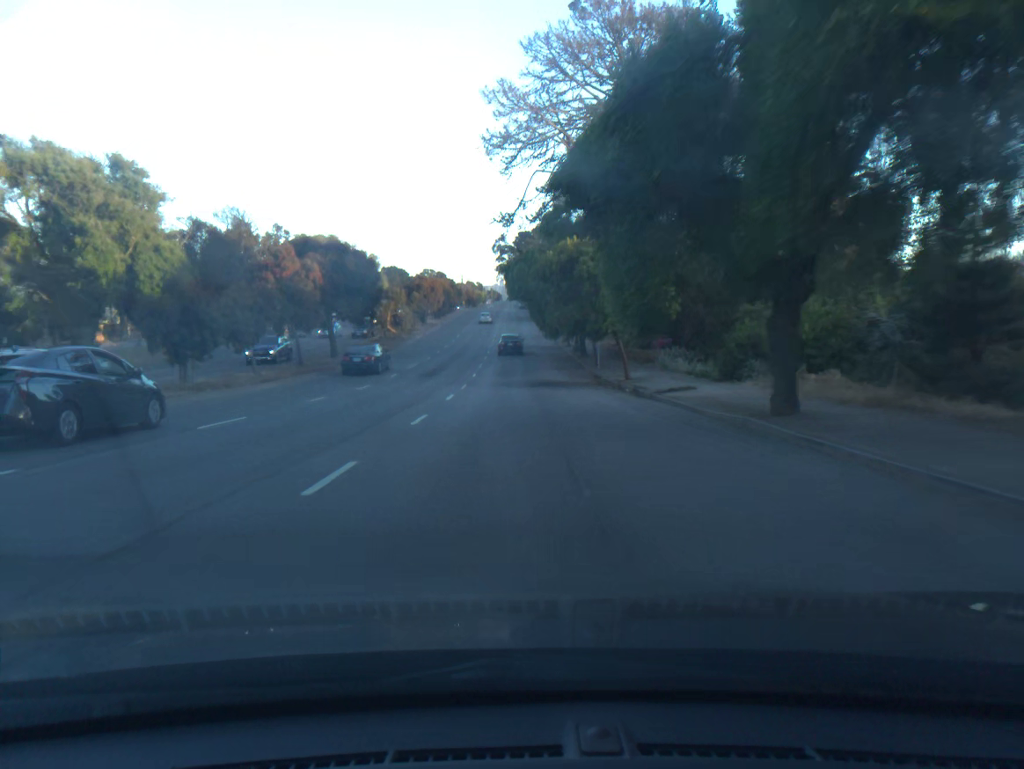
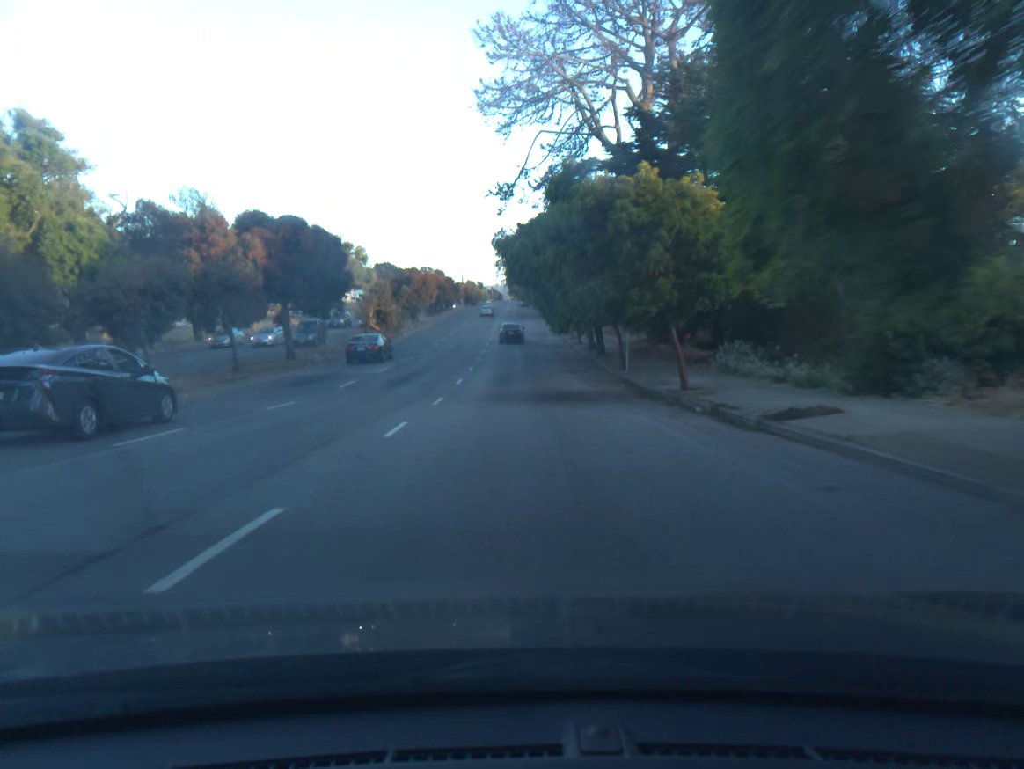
(0.0, +10.1) m; 0°
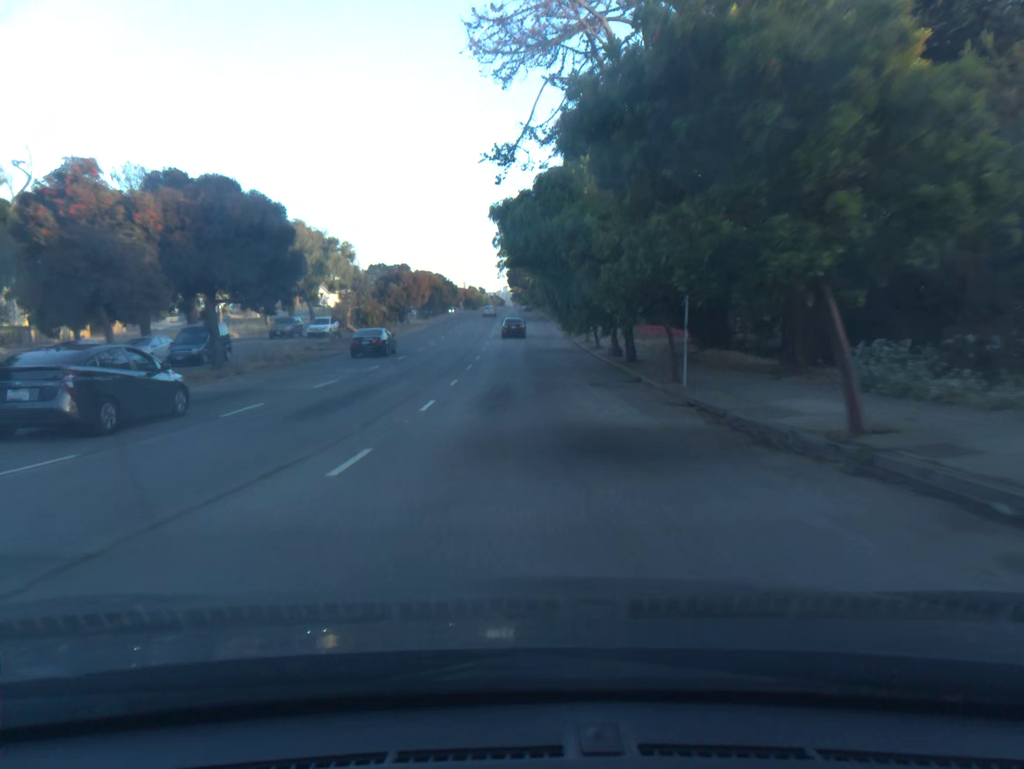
(0.0, +10.2) m; 0°
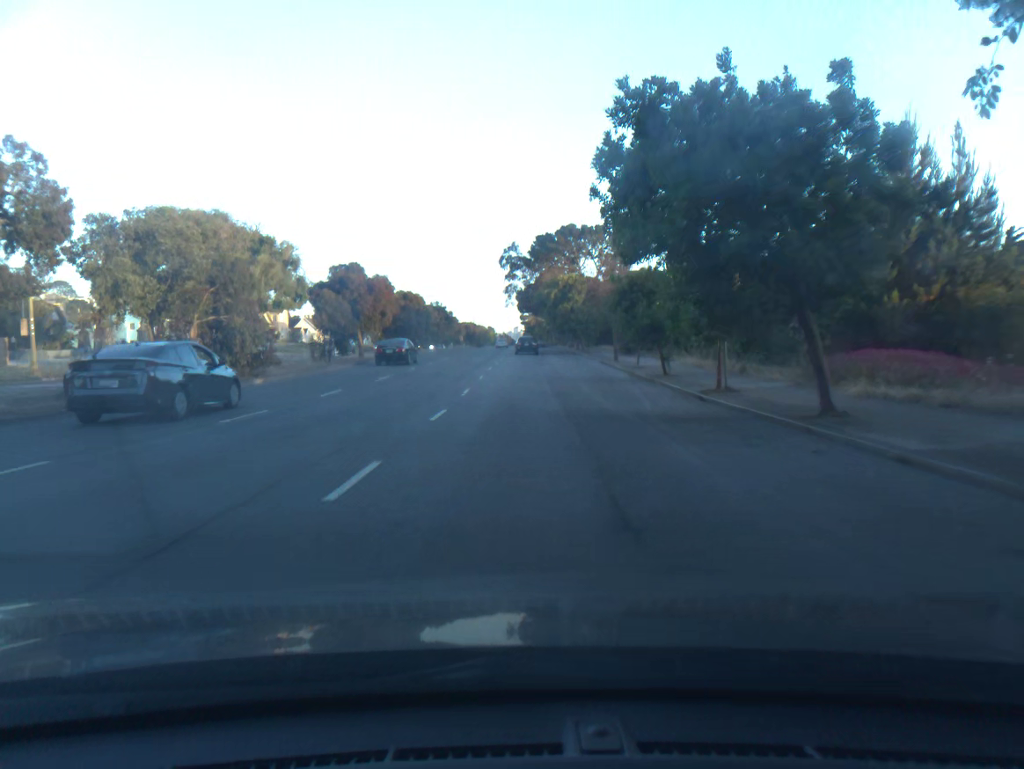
(-0.3, +30.7) m; -1°
